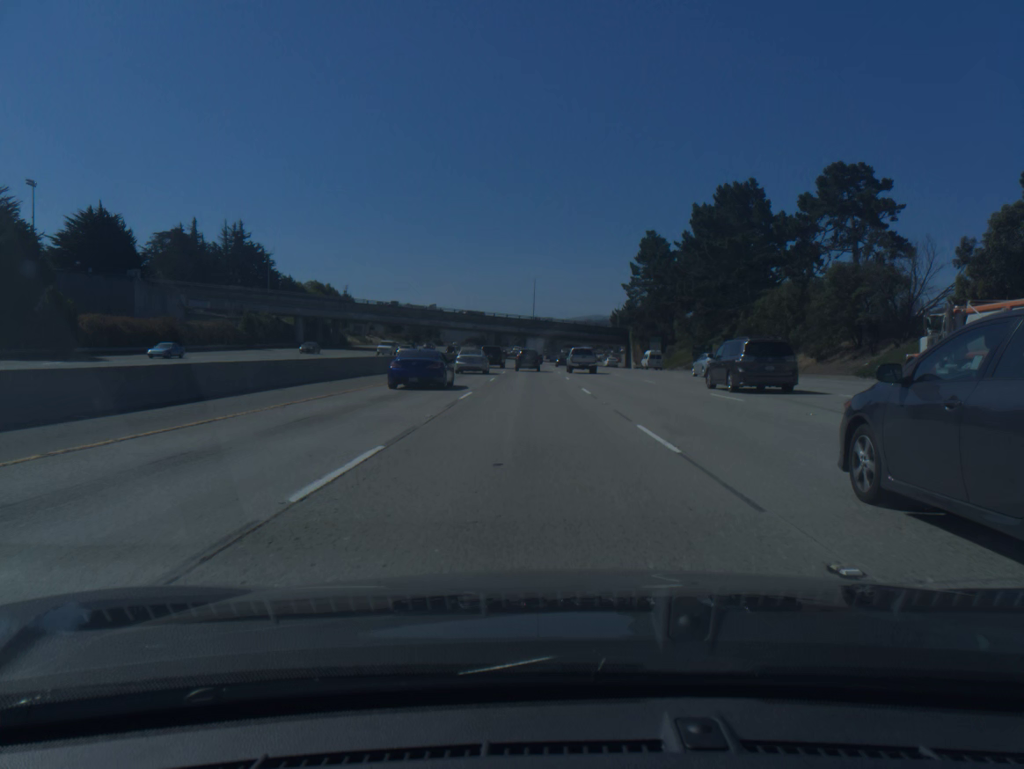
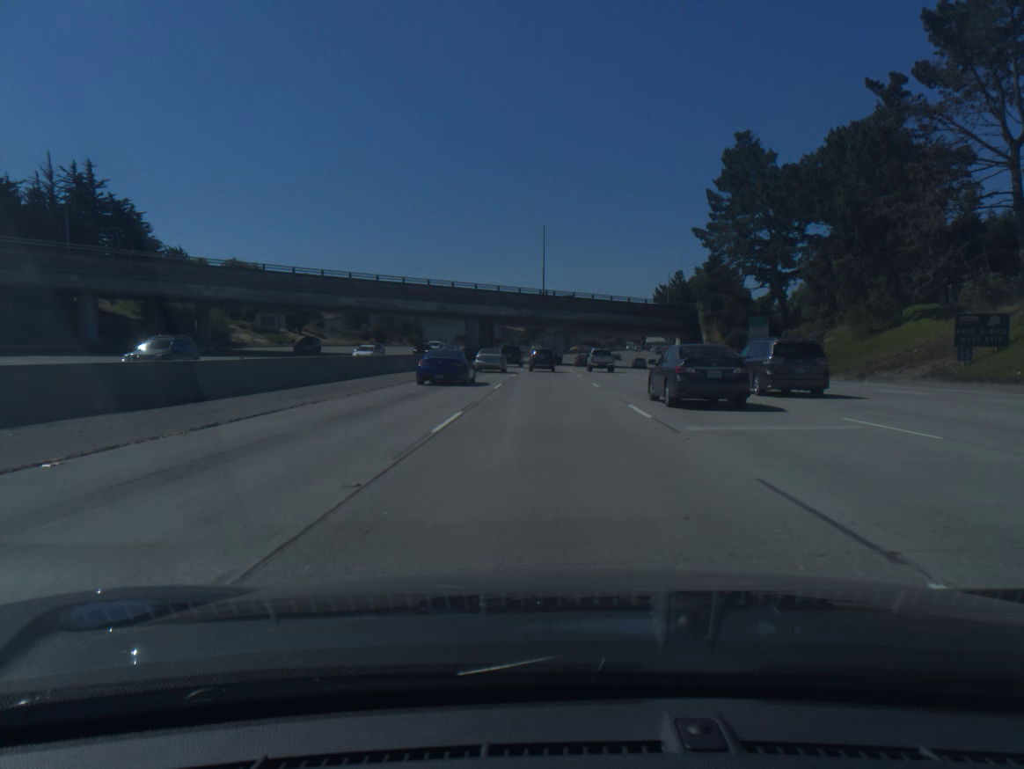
(-1.2, +67.4) m; -1°
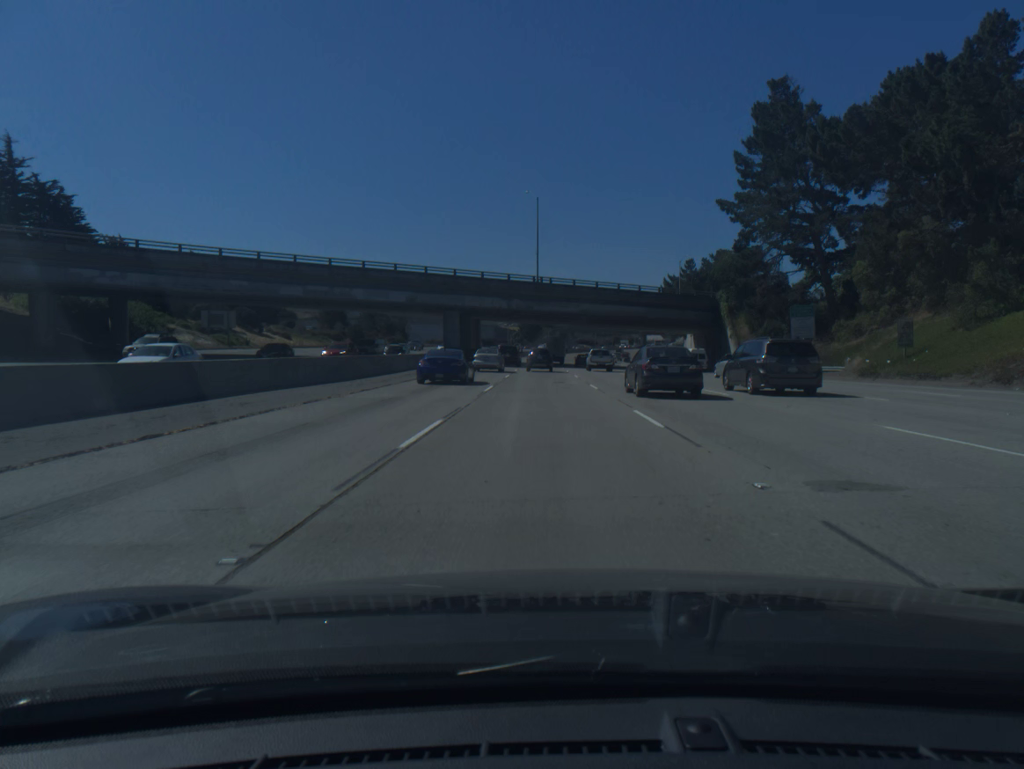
(0.0, +16.9) m; 0°
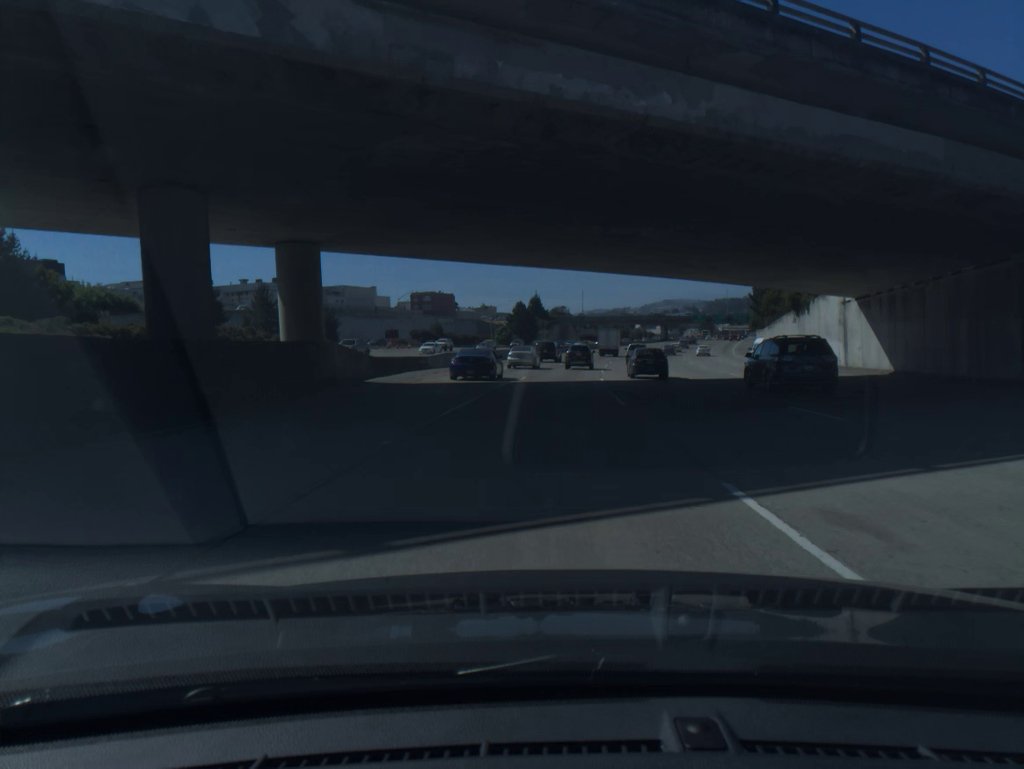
(+0.1, +67.6) m; 0°
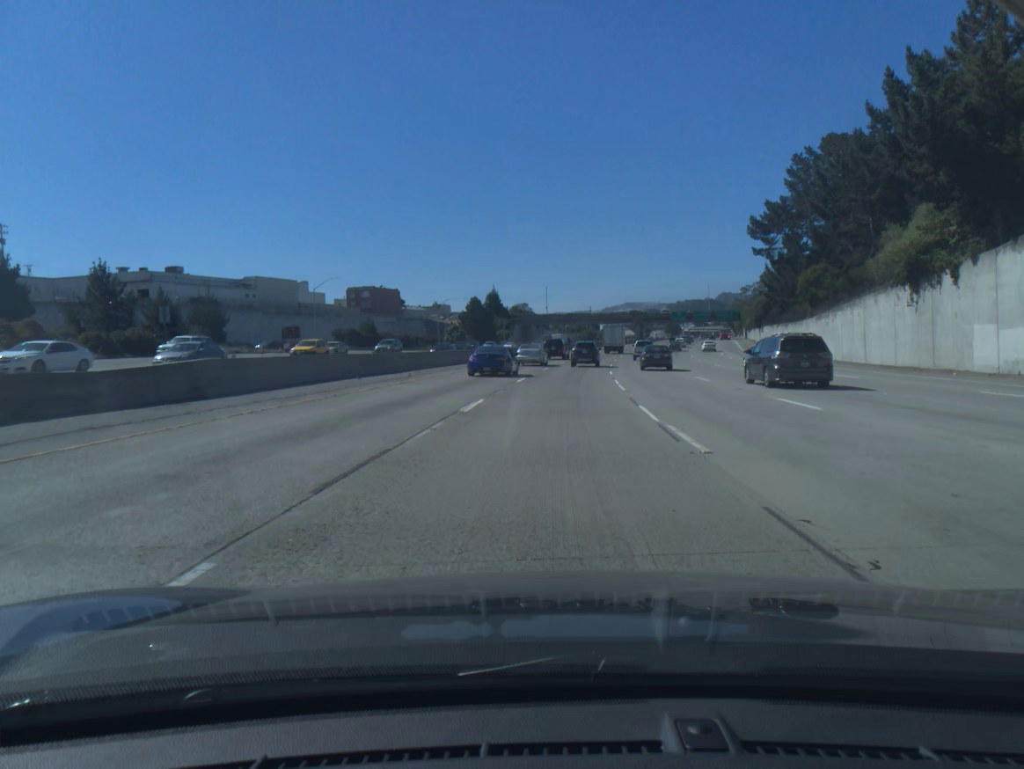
(+0.7, +33.6) m; +3°
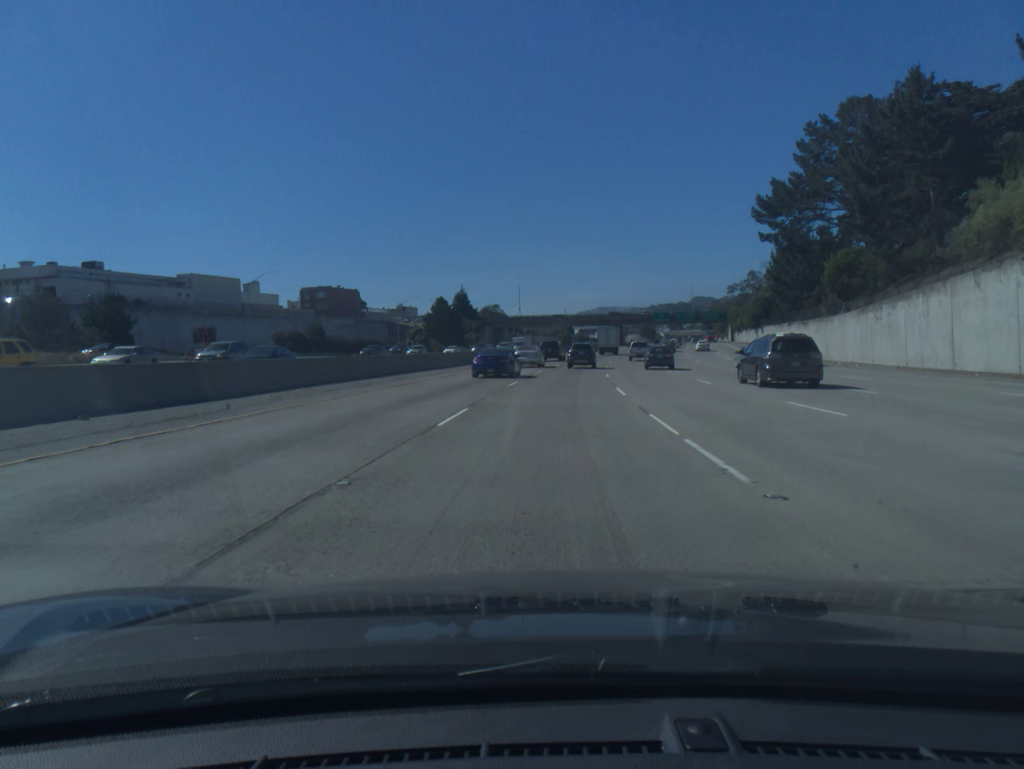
(+0.3, +16.7) m; +2°
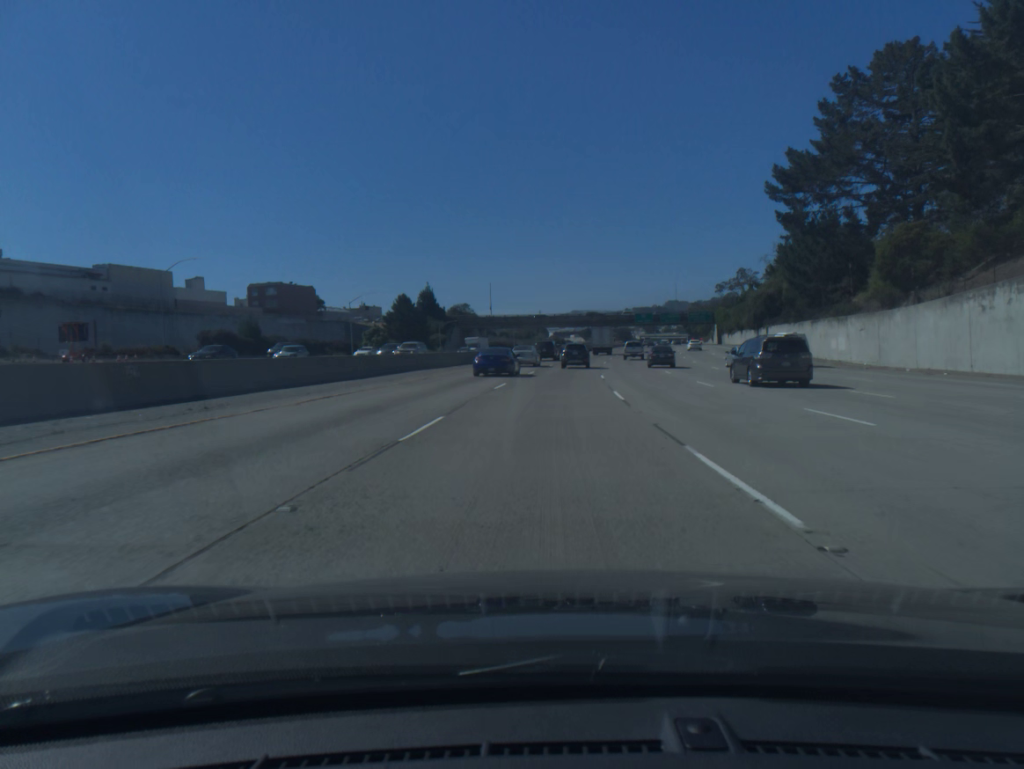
(+0.3, +16.7) m; +2°
